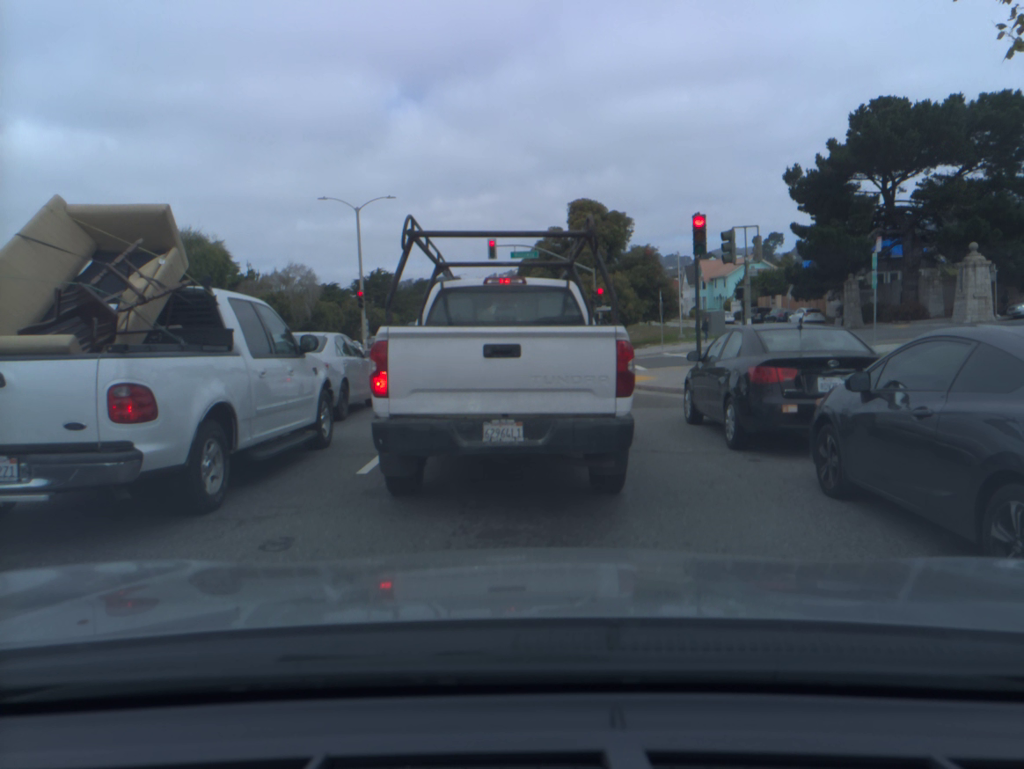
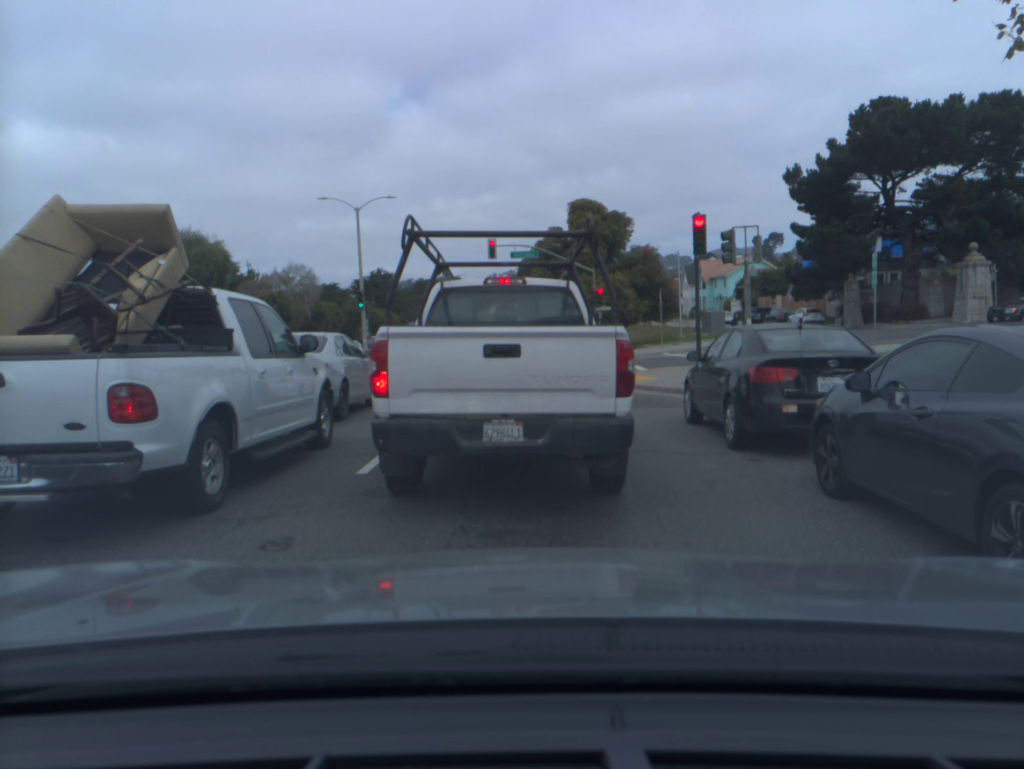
(0.0, 0.0) m; 0°
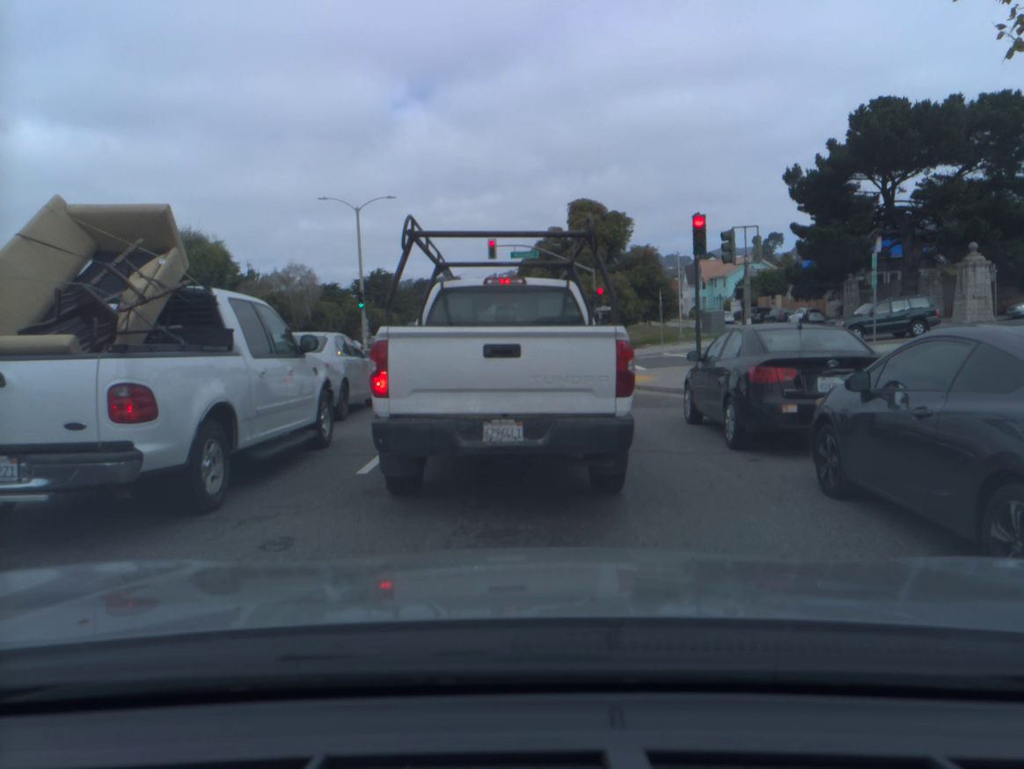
(0.0, 0.0) m; 0°
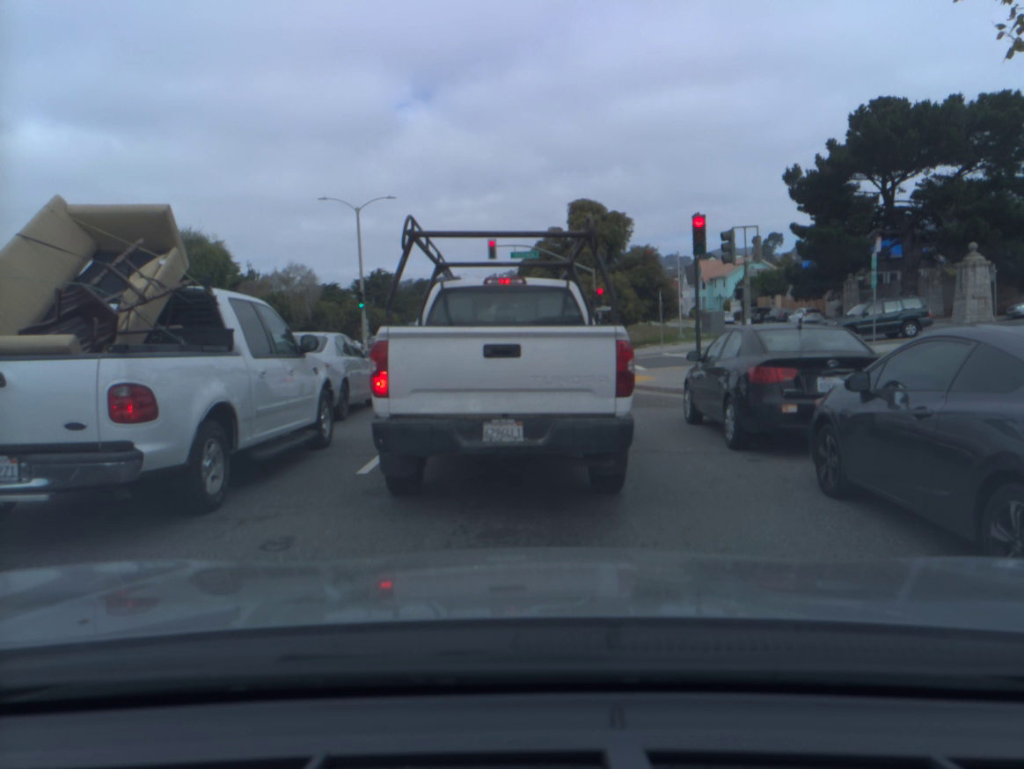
(0.0, 0.0) m; 0°
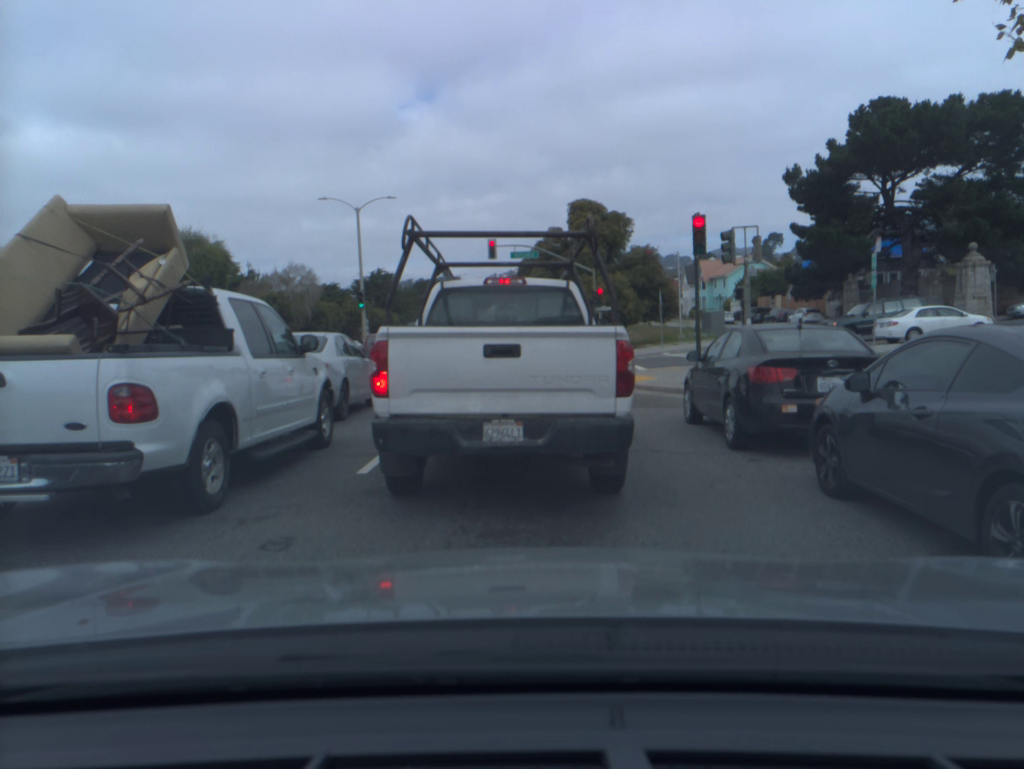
(0.0, 0.0) m; 0°
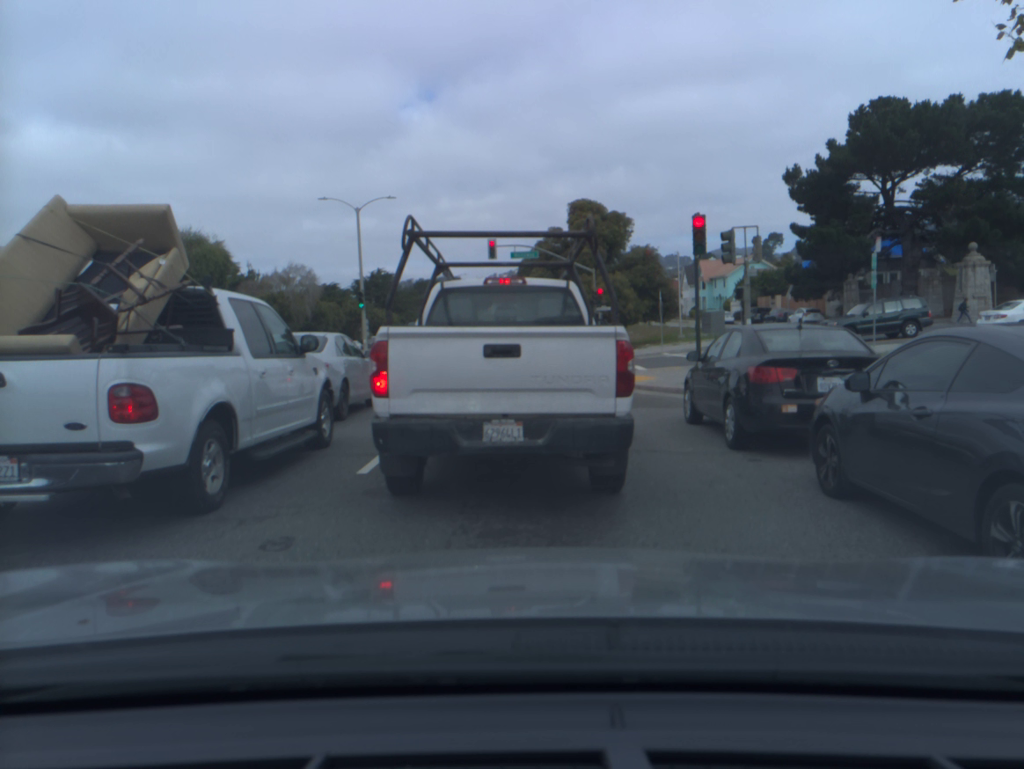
(0.0, 0.0) m; 0°
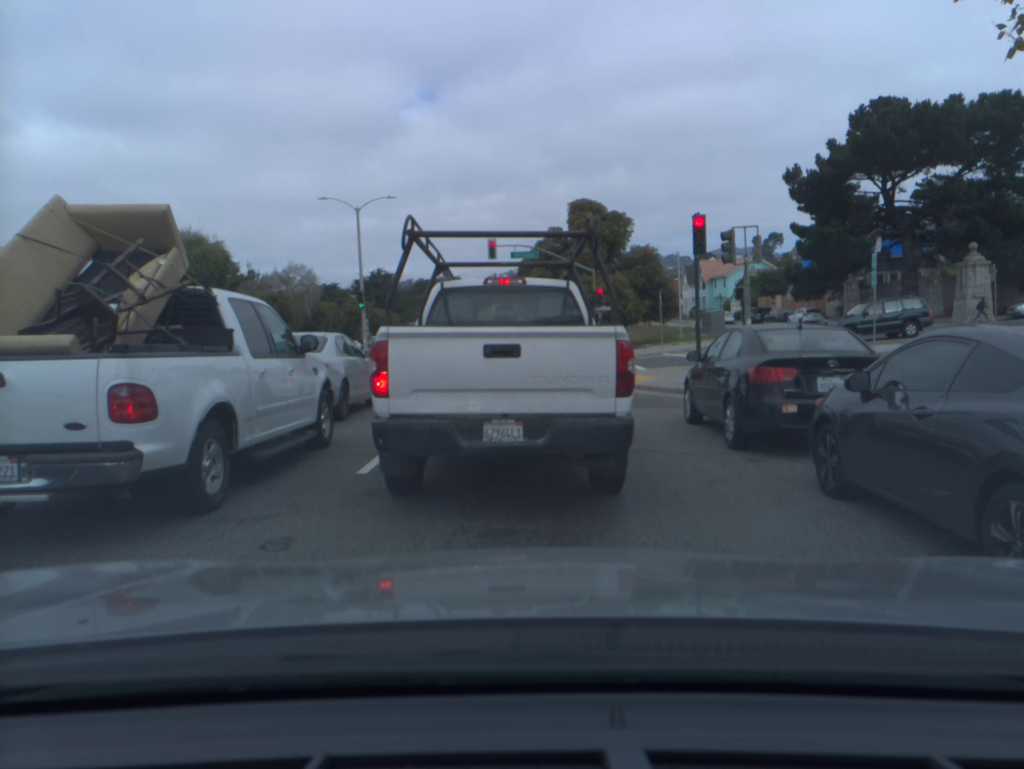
(0.0, 0.0) m; 0°
